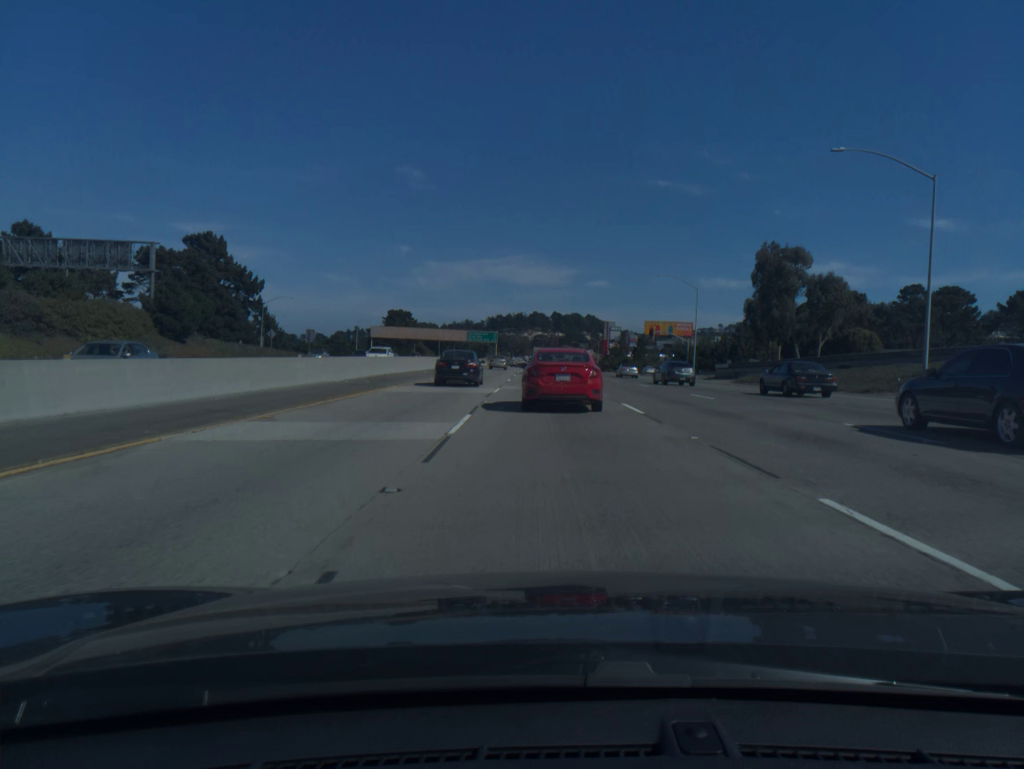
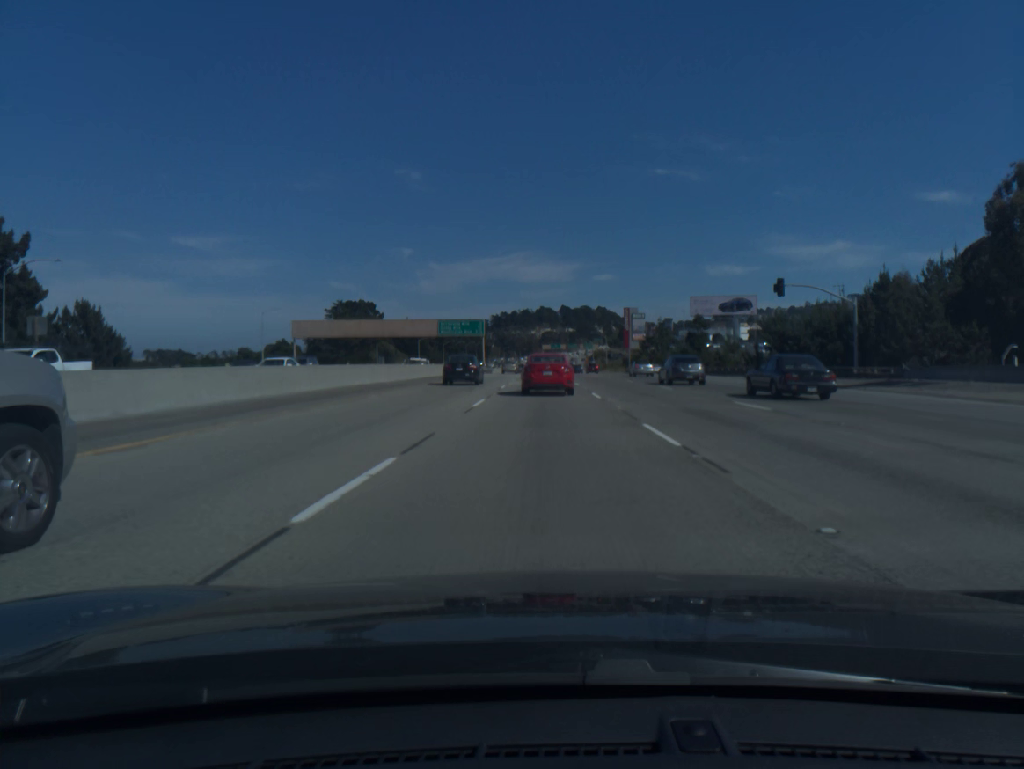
(-0.1, +64.9) m; -1°
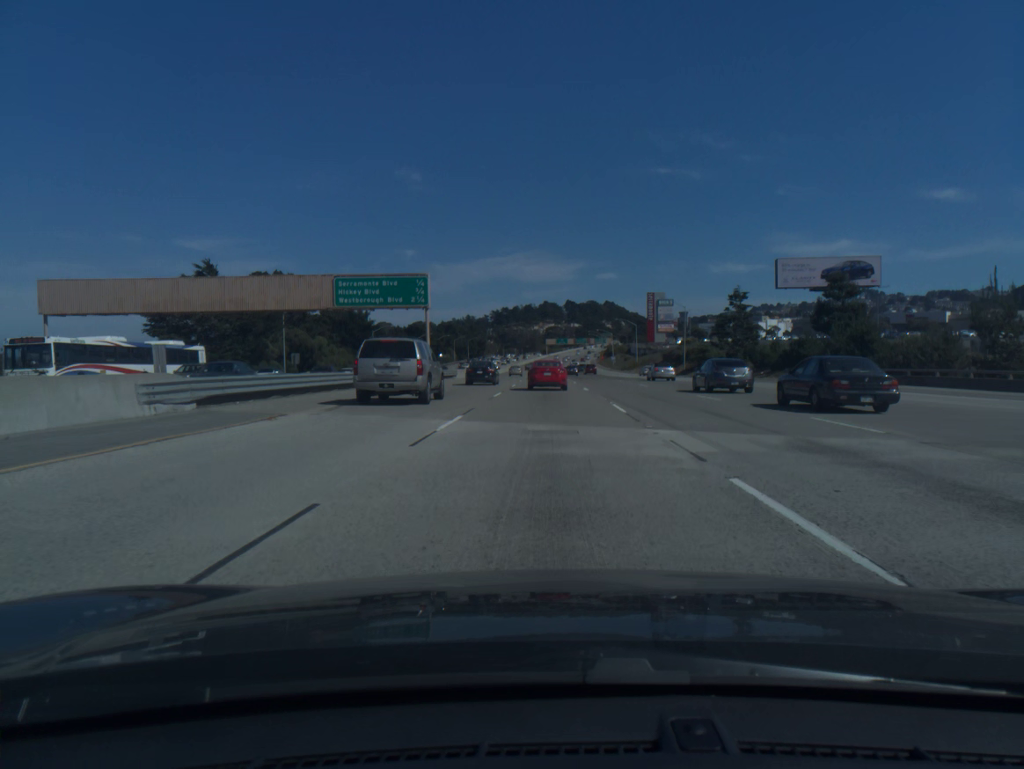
(-0.2, +65.2) m; 0°
